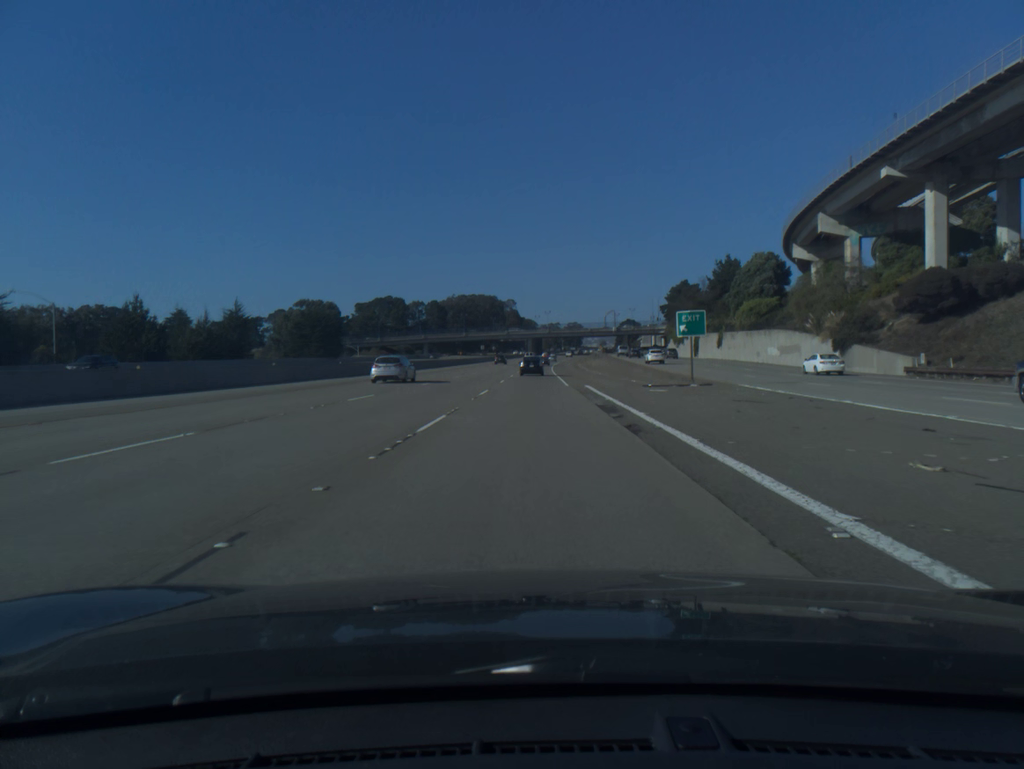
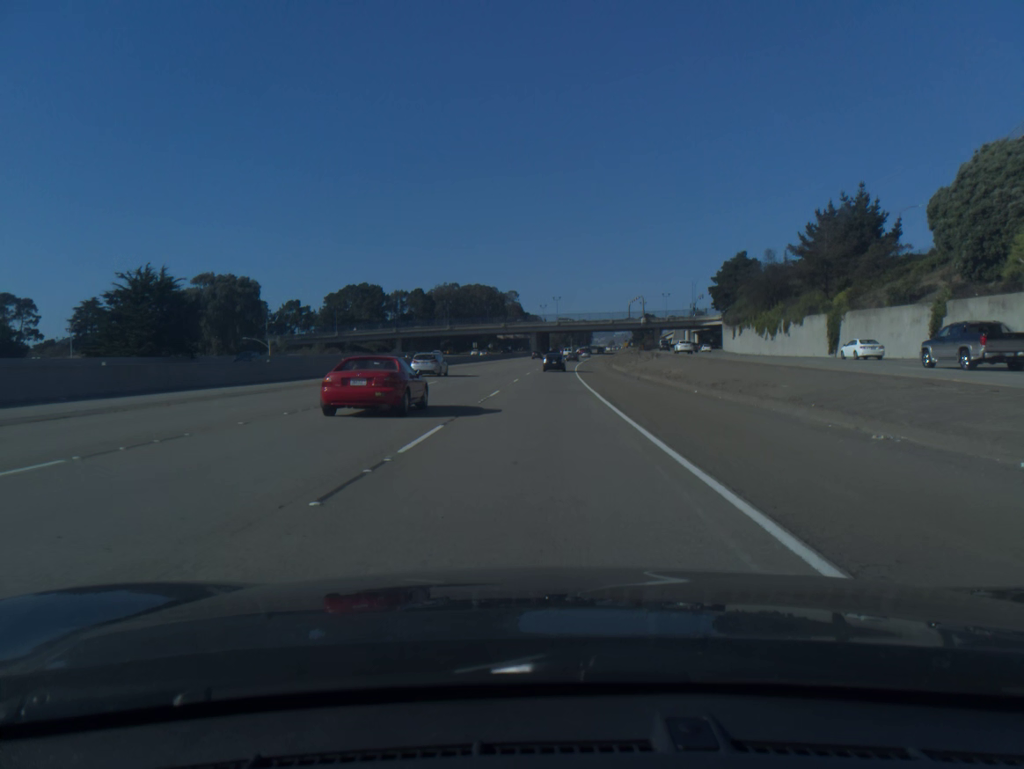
(-0.3, +61.3) m; 0°
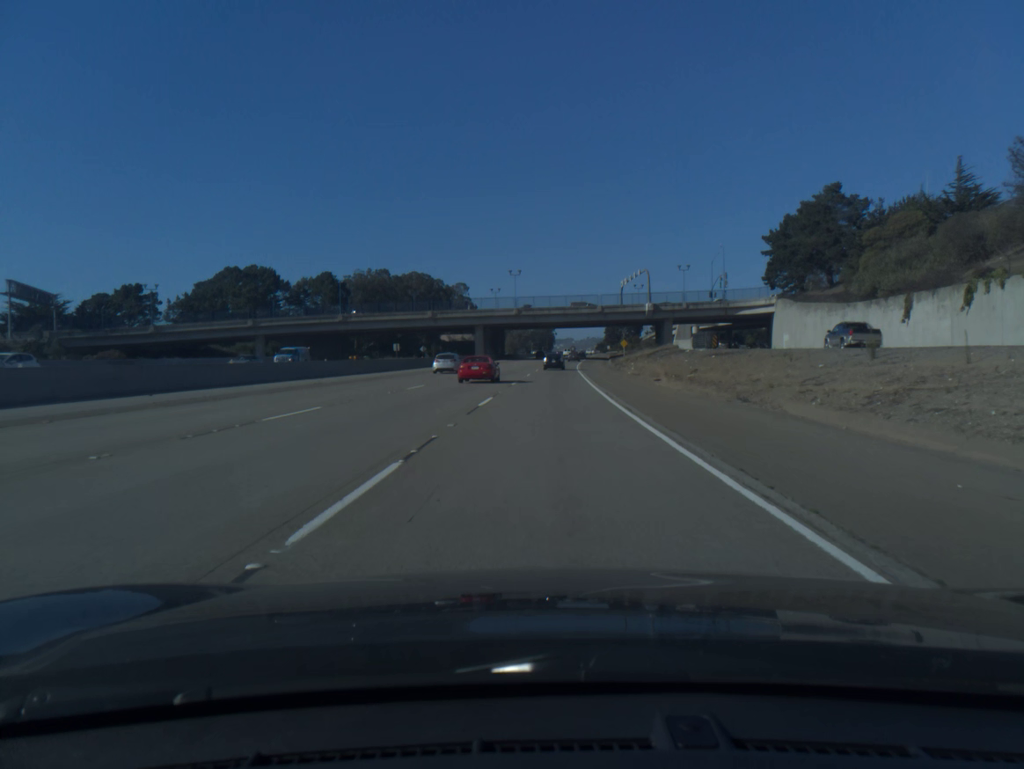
(+1.7, +77.0) m; +3°
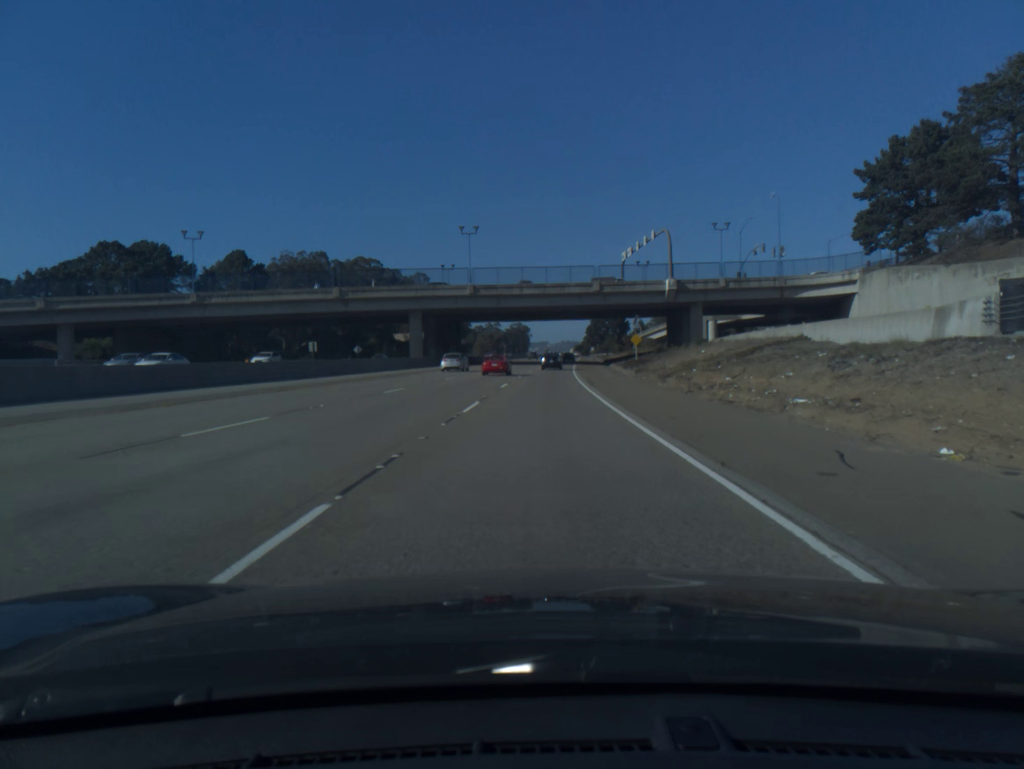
(+0.8, +45.8) m; +2°
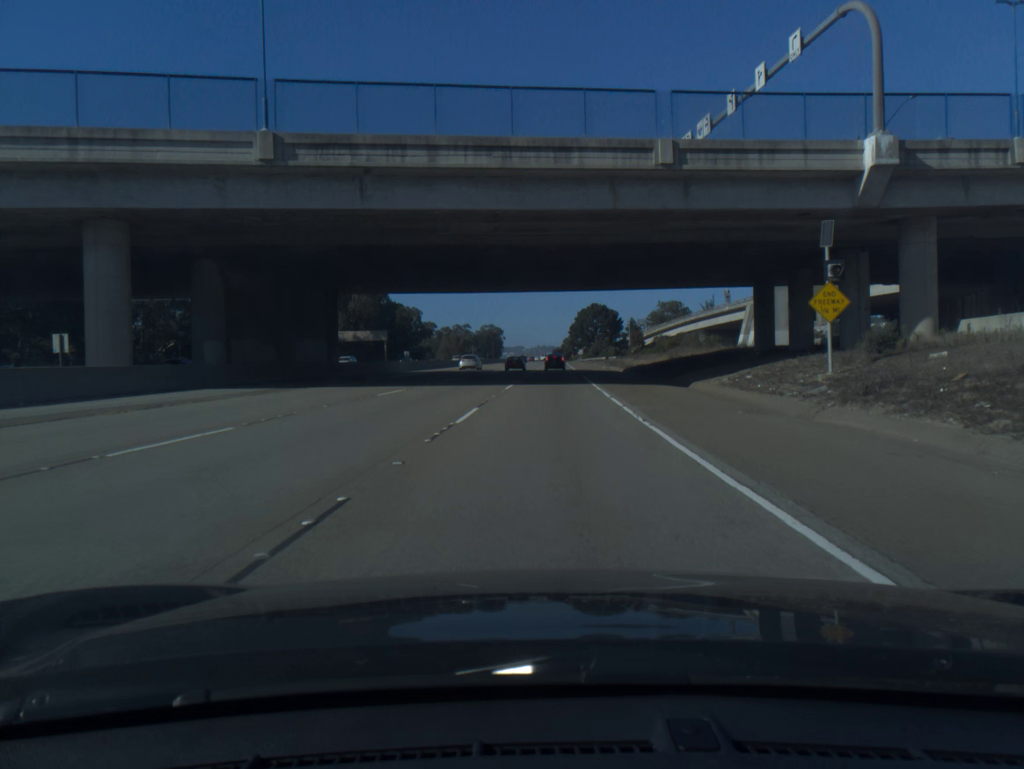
(+0.9, +60.7) m; +2°
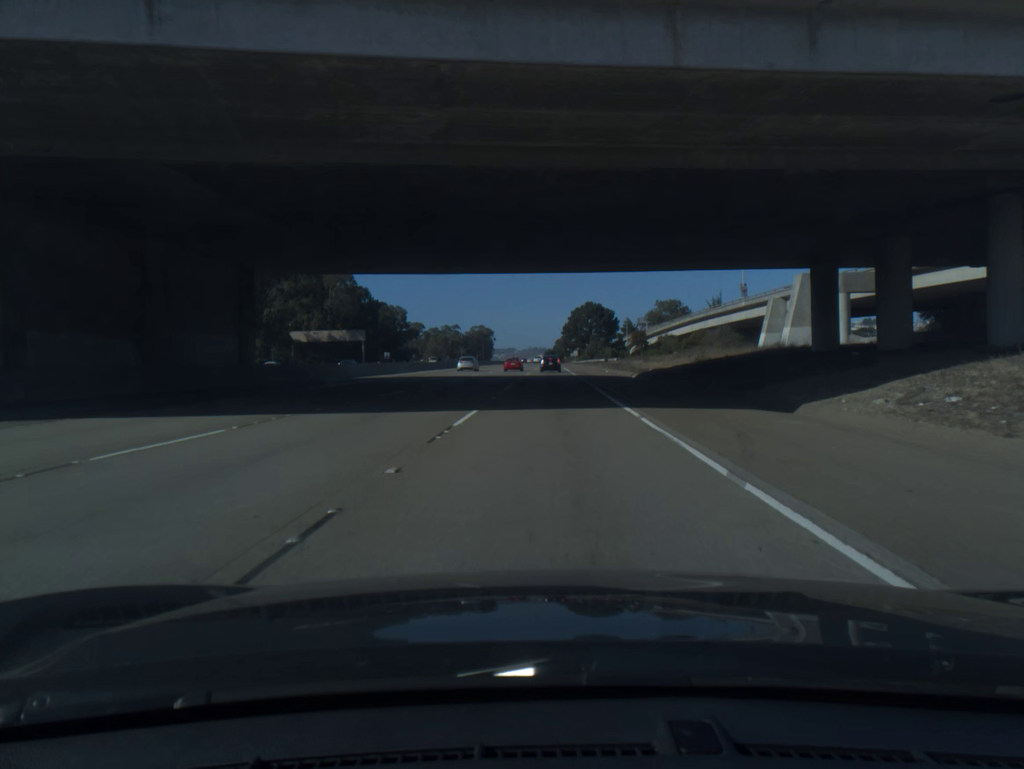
(+0.1, +15.2) m; +1°
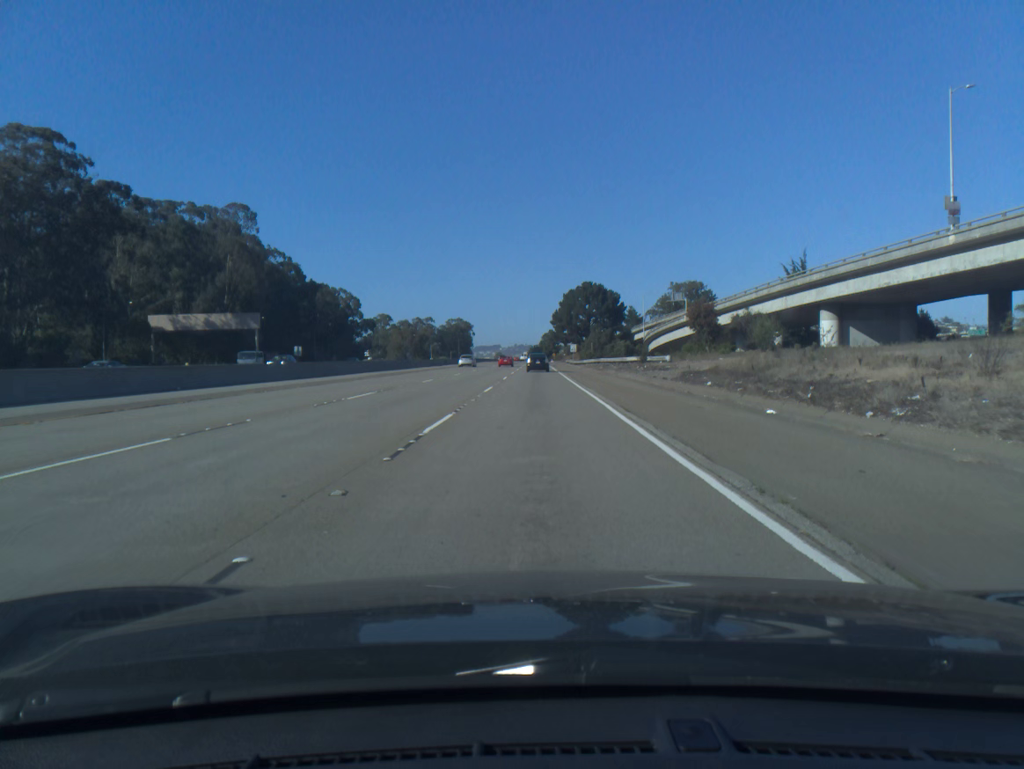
(+0.9, +59.6) m; +1°
